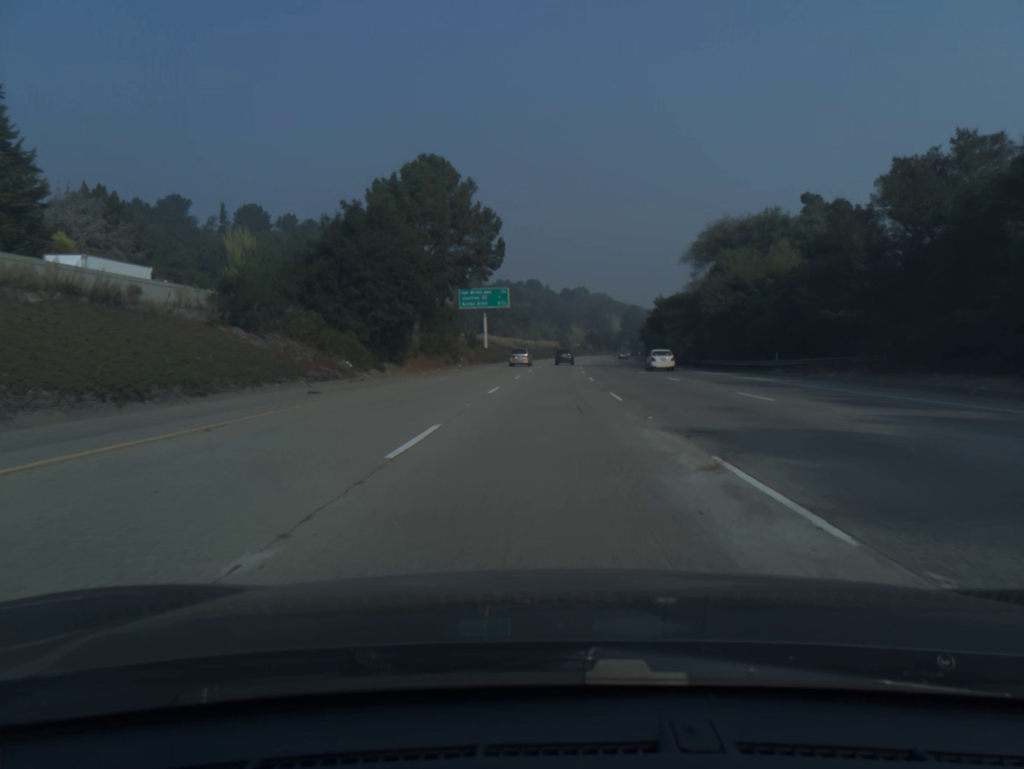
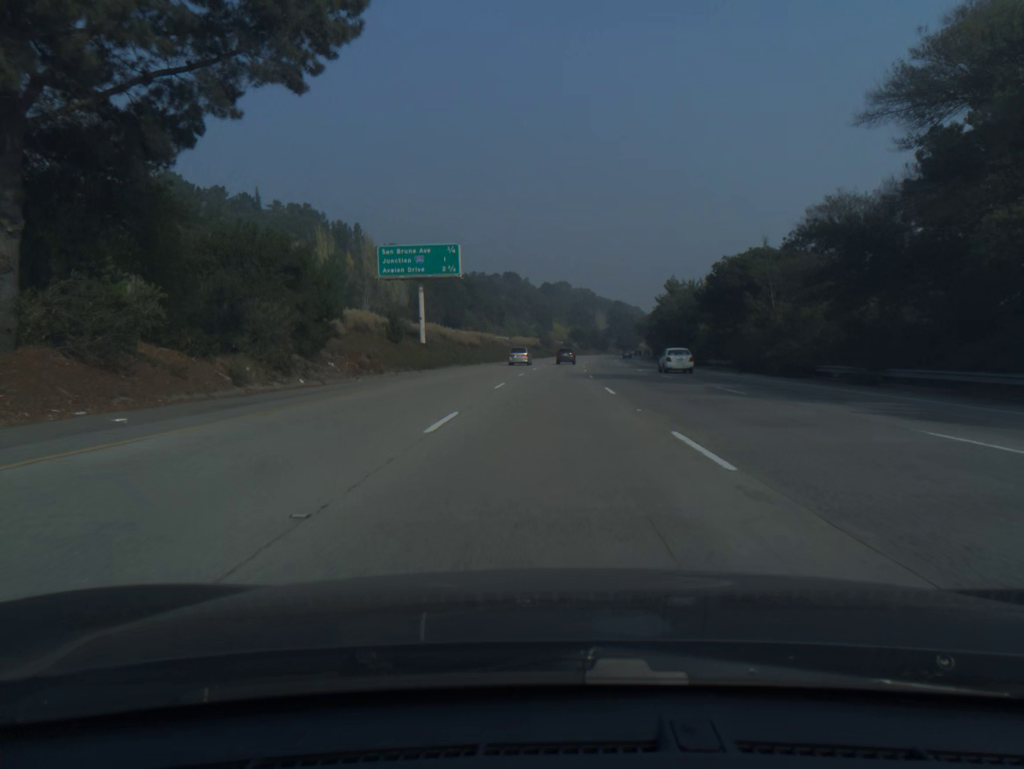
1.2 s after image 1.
(+0.5, +41.3) m; +2°
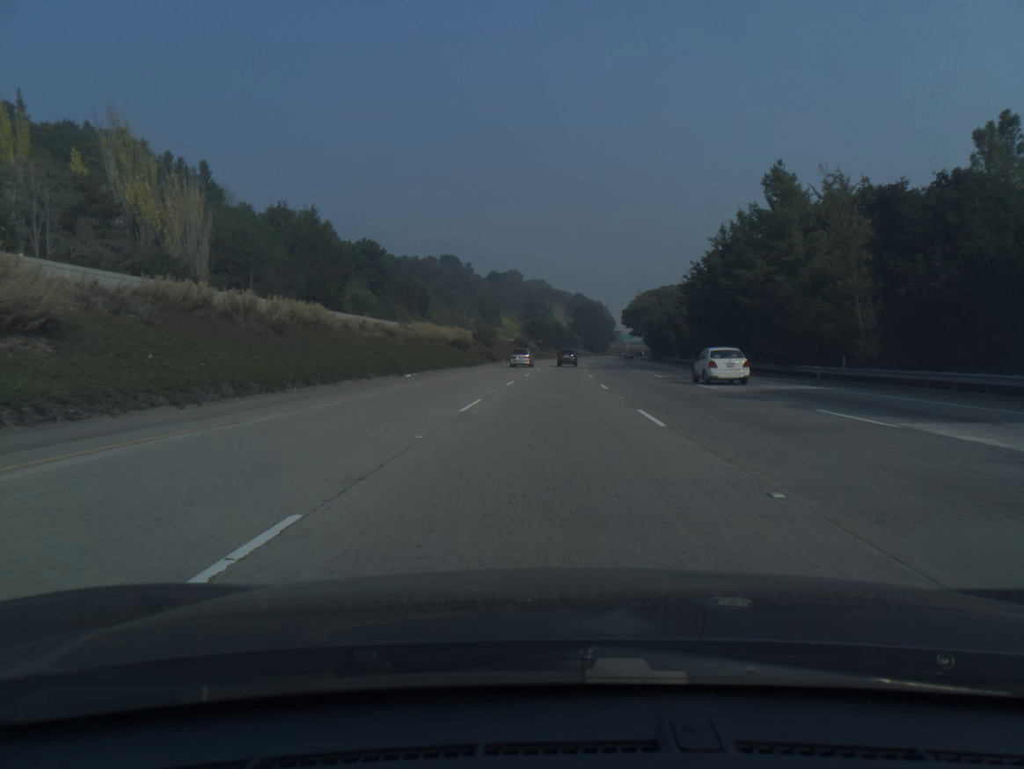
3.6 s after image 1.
(+2.5, +82.6) m; +4°
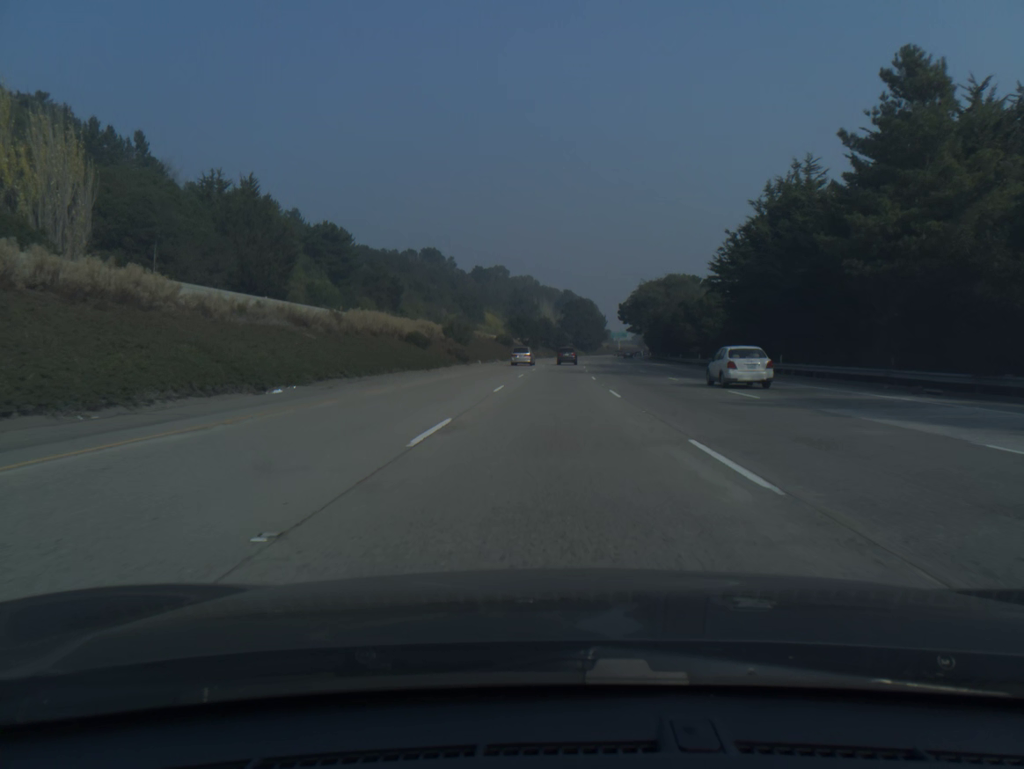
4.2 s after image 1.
(+0.1, +20.6) m; +1°
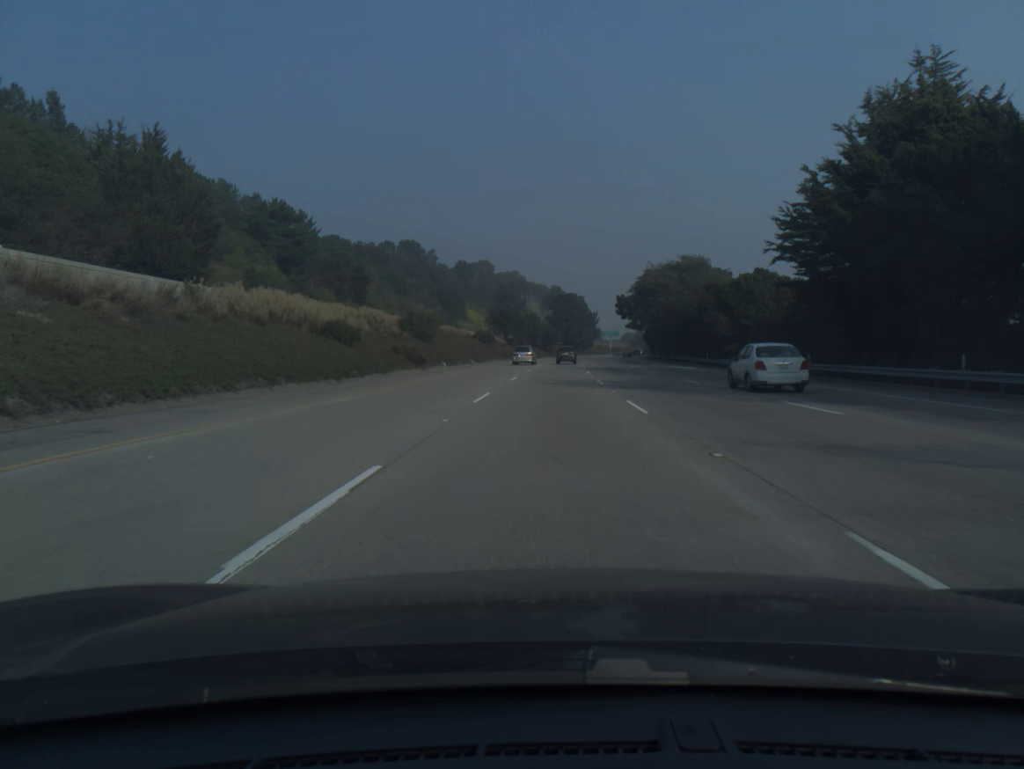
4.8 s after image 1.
(+0.2, +20.7) m; +1°
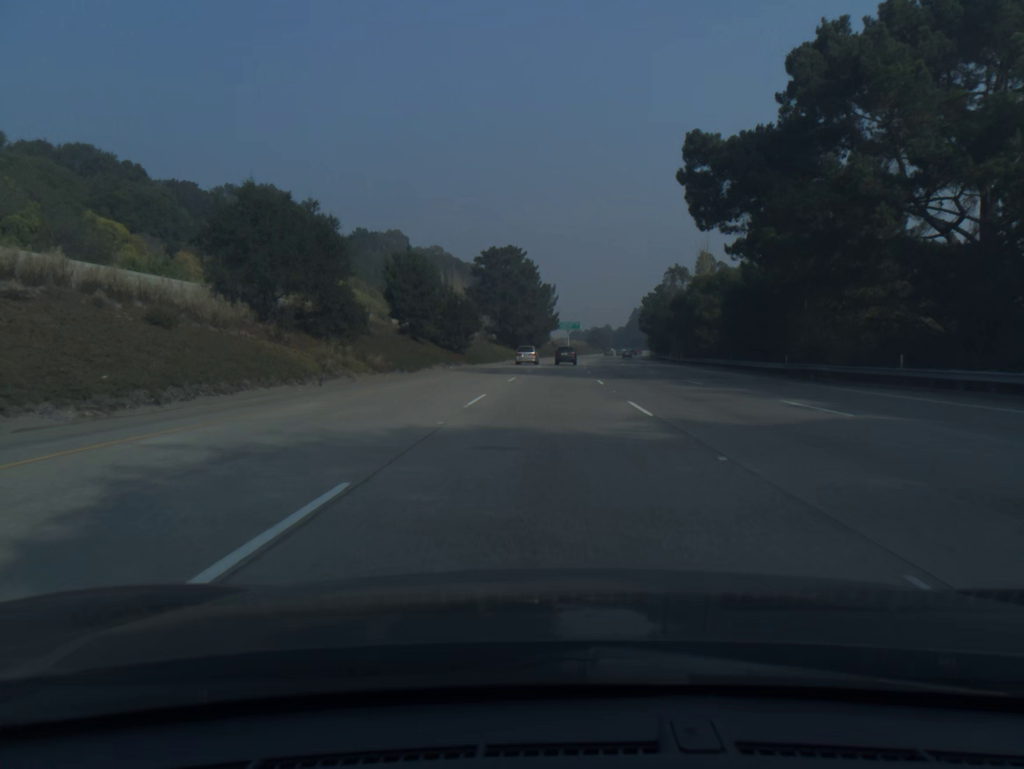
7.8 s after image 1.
(+3.9, +103.2) m; +4°
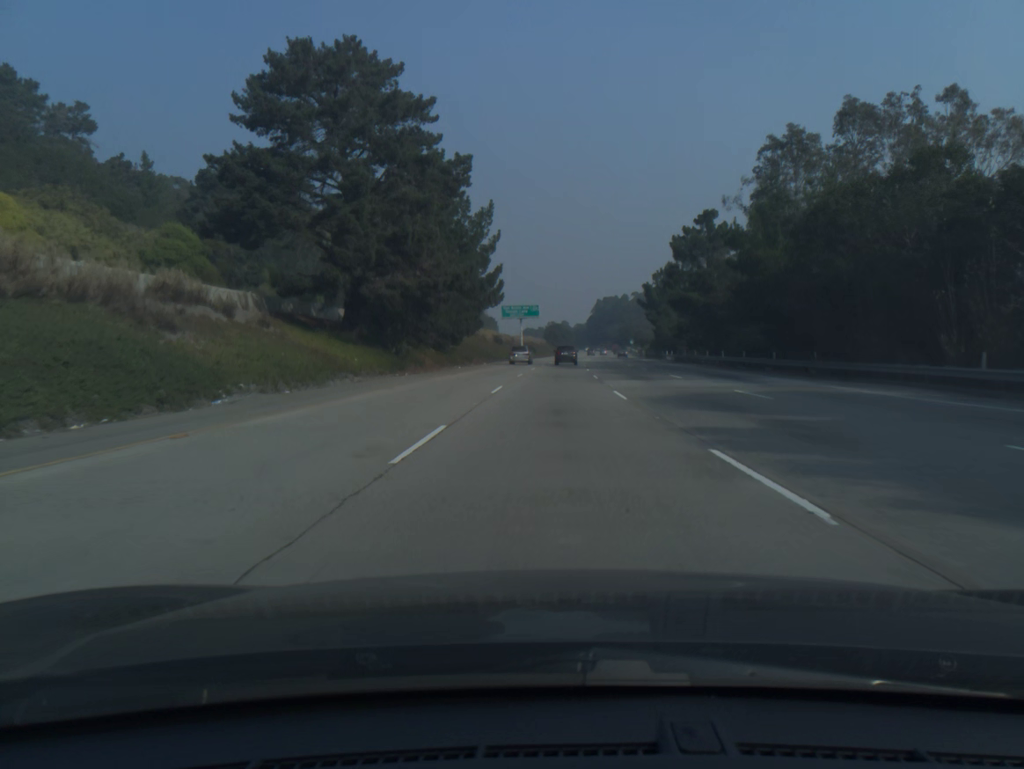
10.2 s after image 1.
(+2.5, +82.1) m; +4°
